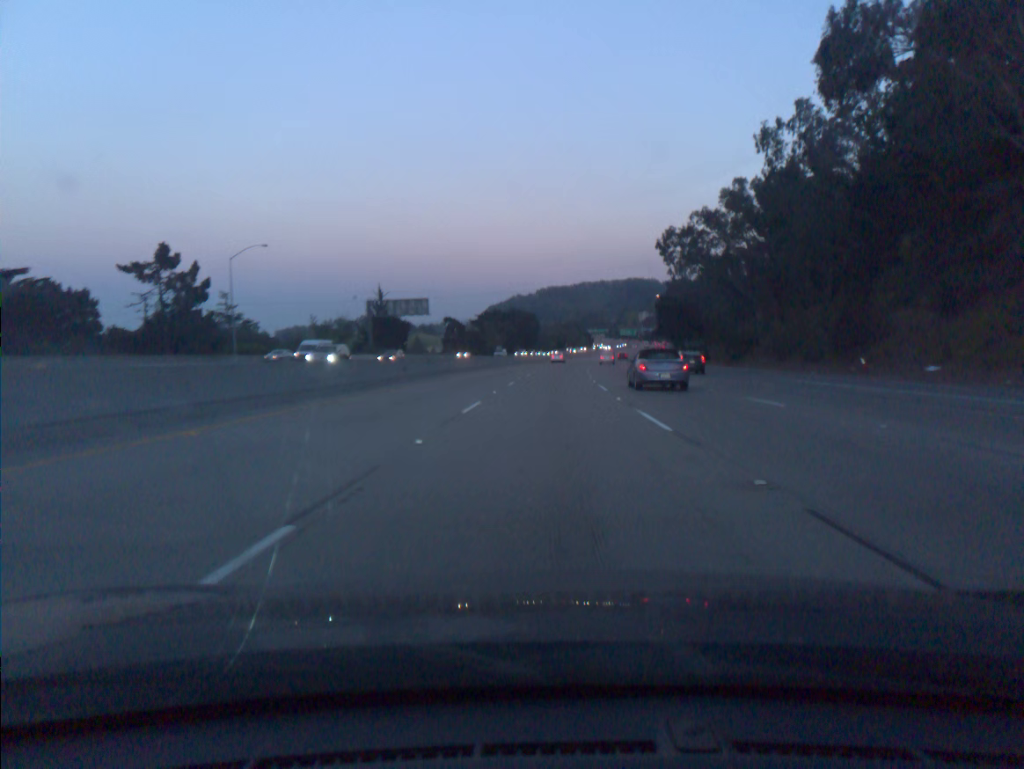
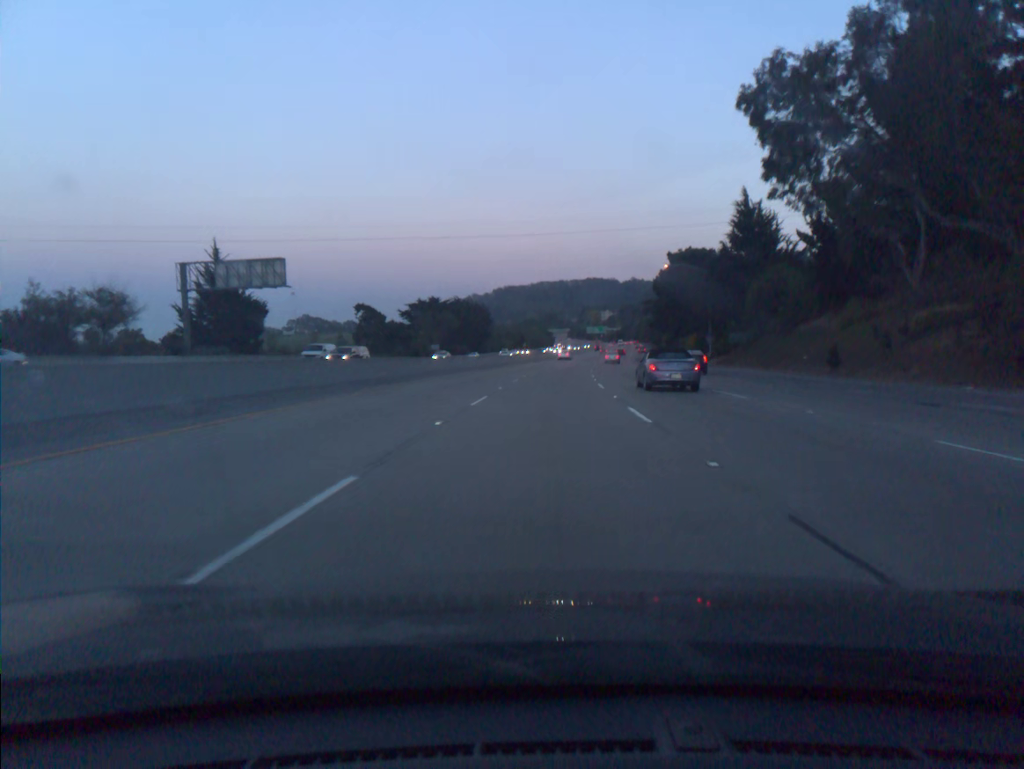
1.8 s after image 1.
(+1.5, +55.5) m; +3°
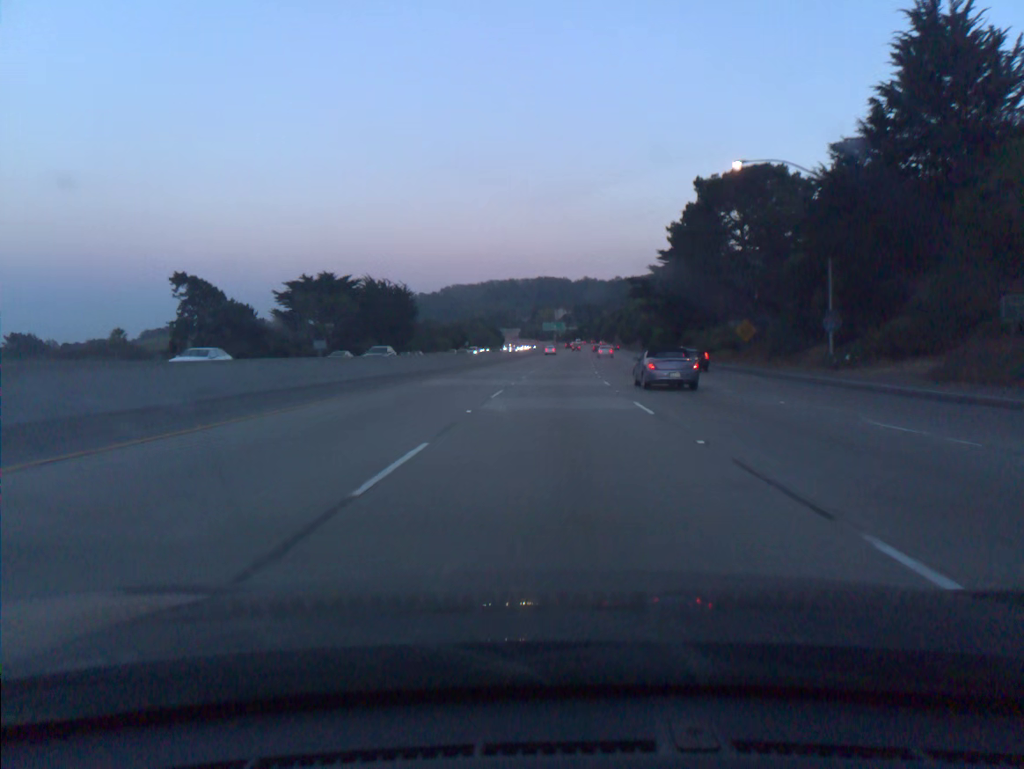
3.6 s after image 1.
(+1.5, +55.4) m; +4°
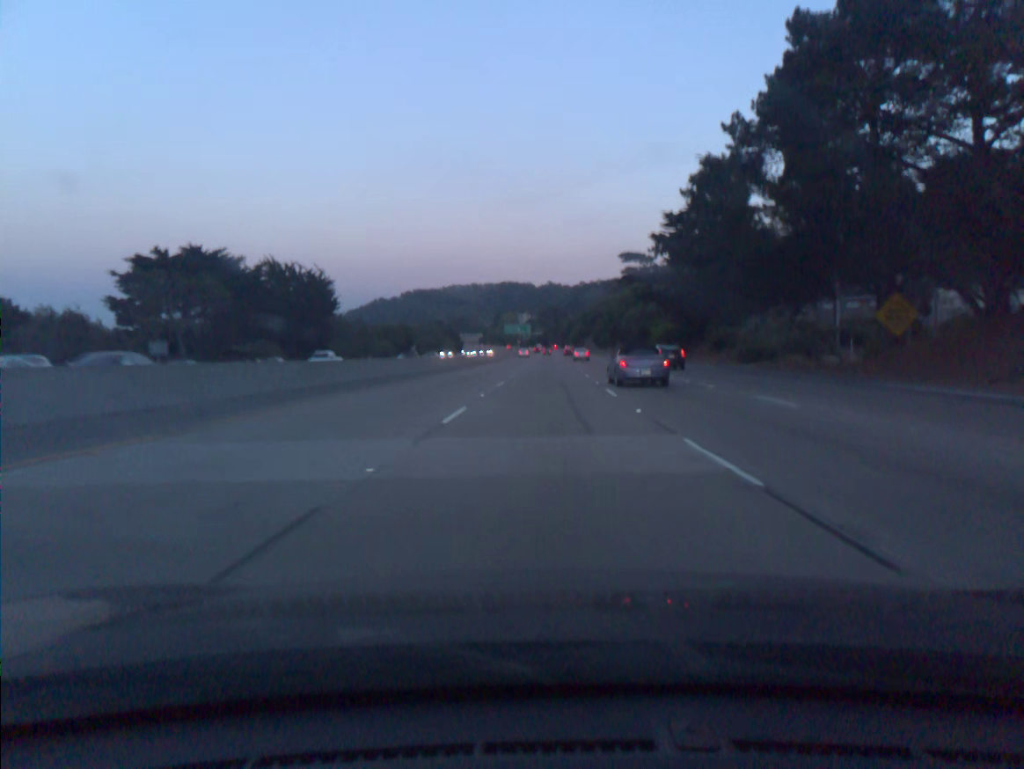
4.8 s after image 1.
(+0.9, +37.0) m; +3°
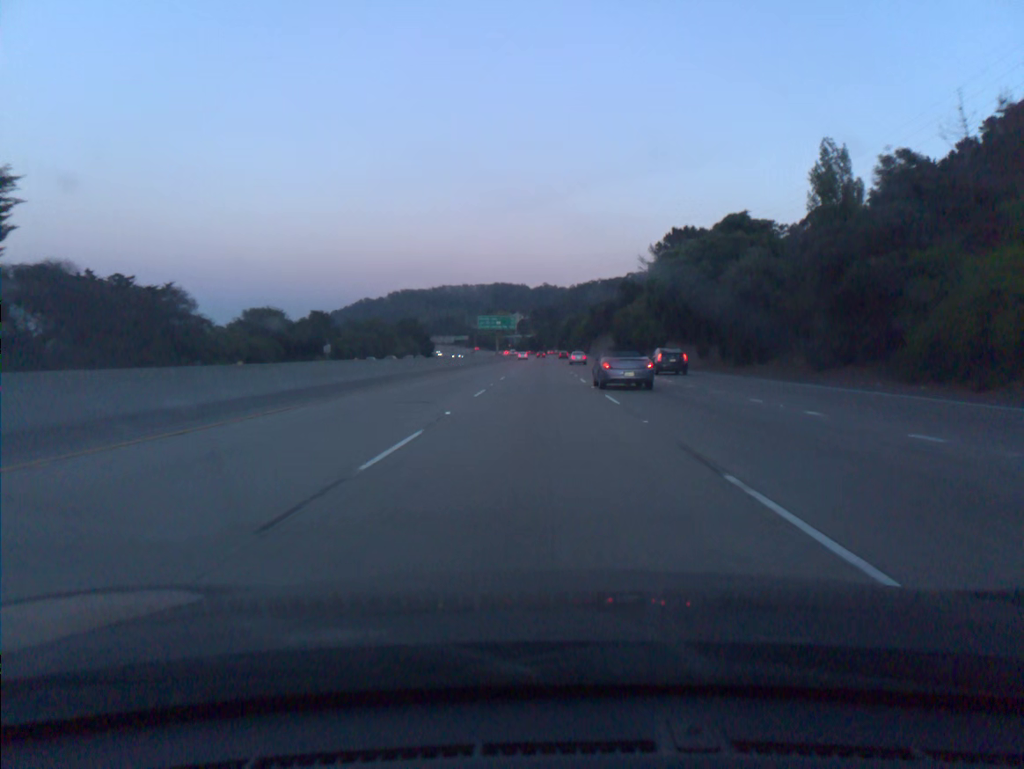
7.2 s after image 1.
(+1.1, +73.8) m; +1°
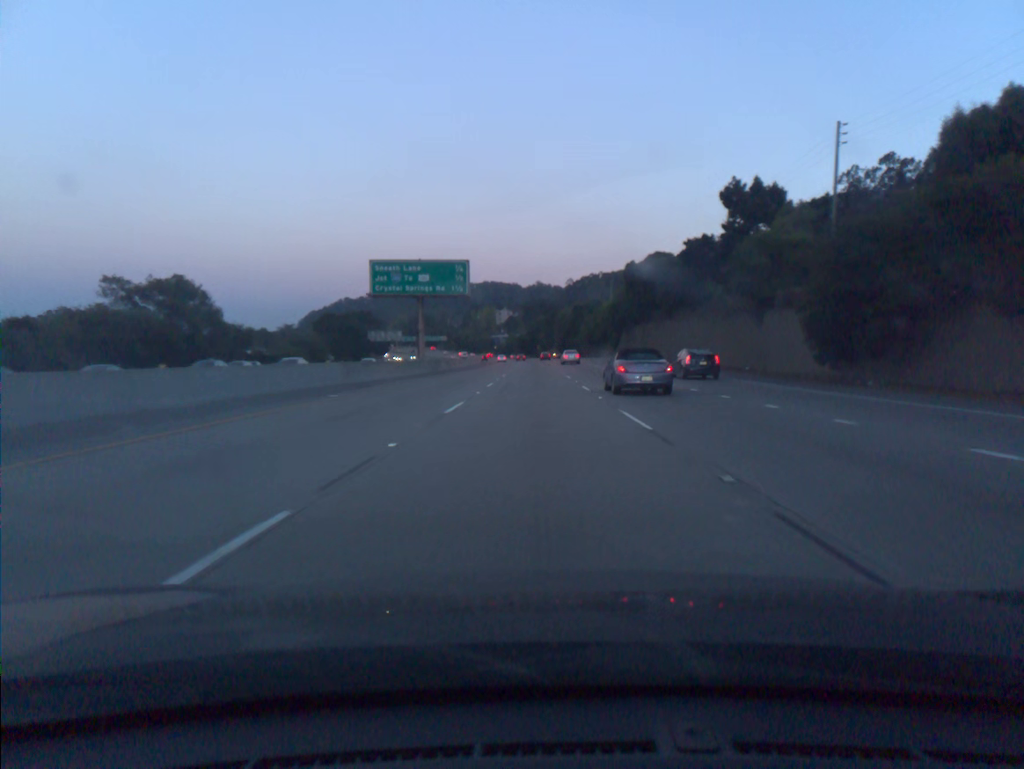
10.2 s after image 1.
(+0.3, +91.4) m; 0°
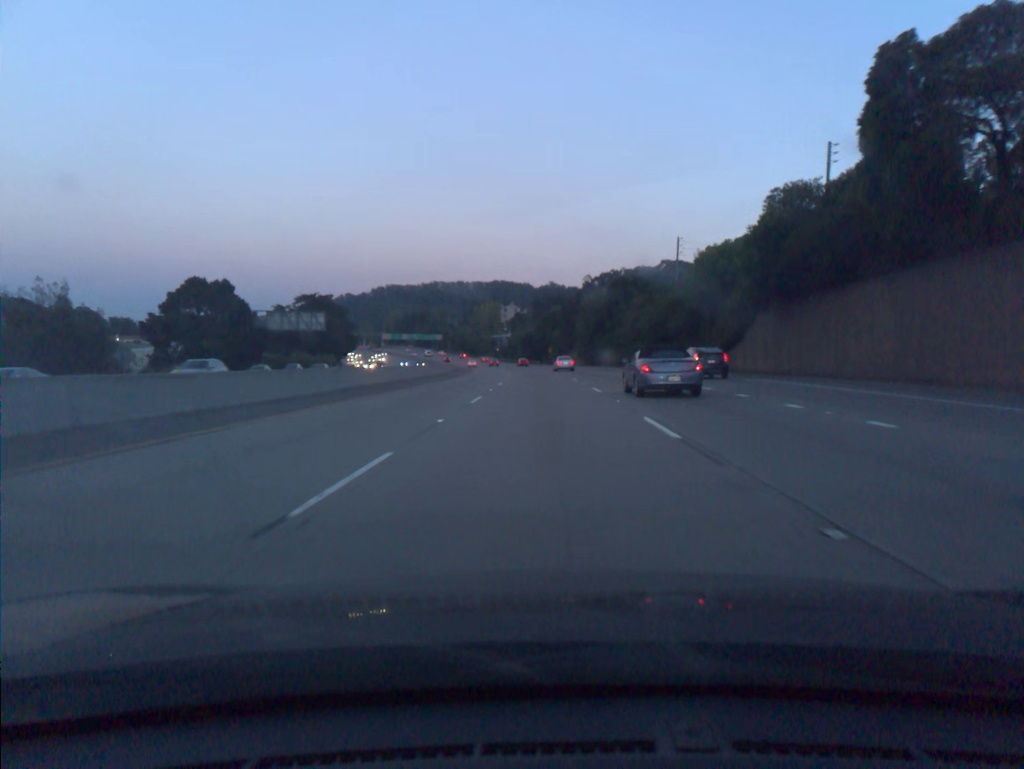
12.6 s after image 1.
(-0.5, +72.8) m; -1°
